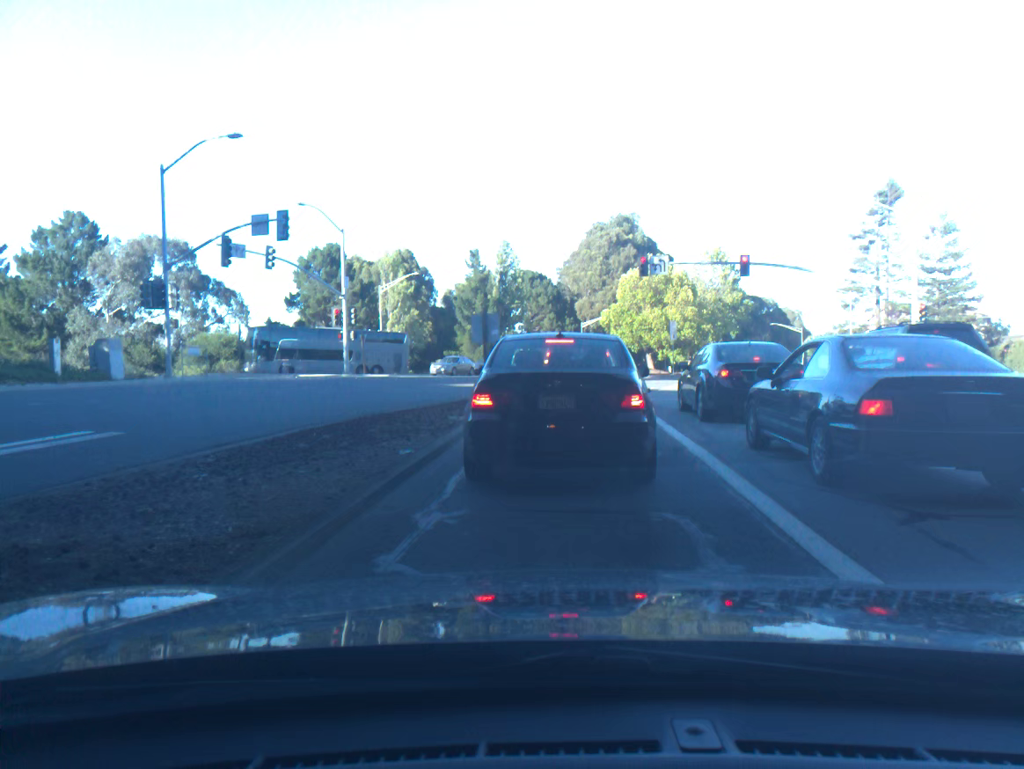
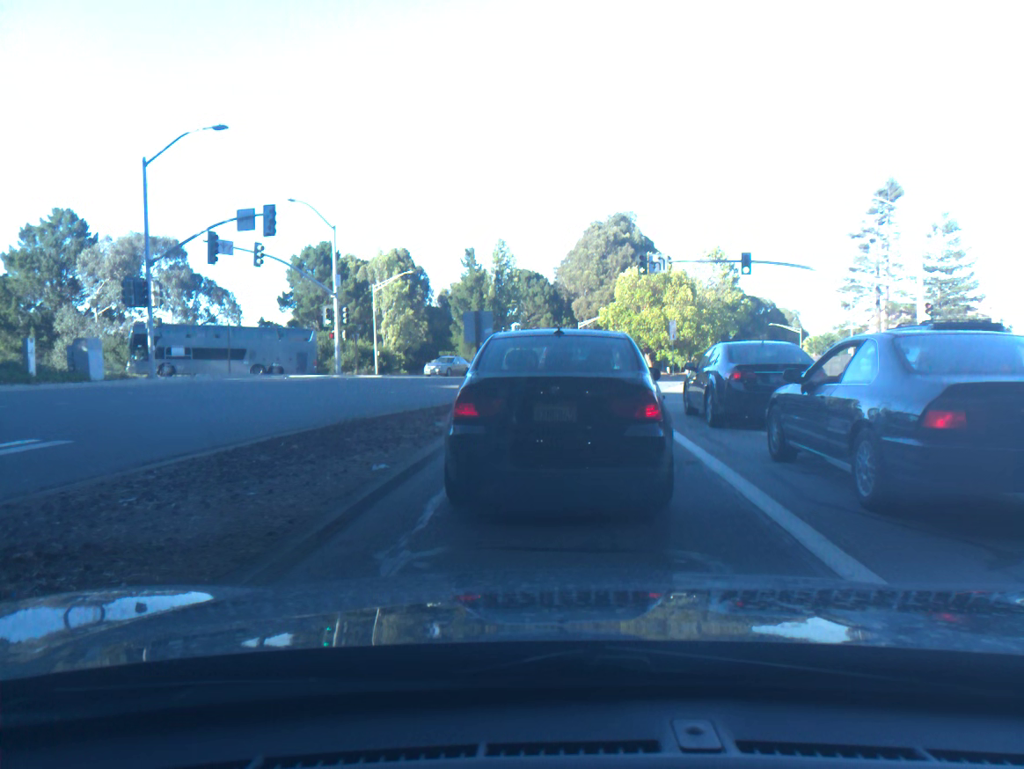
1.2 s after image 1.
(0.0, +1.0) m; 0°
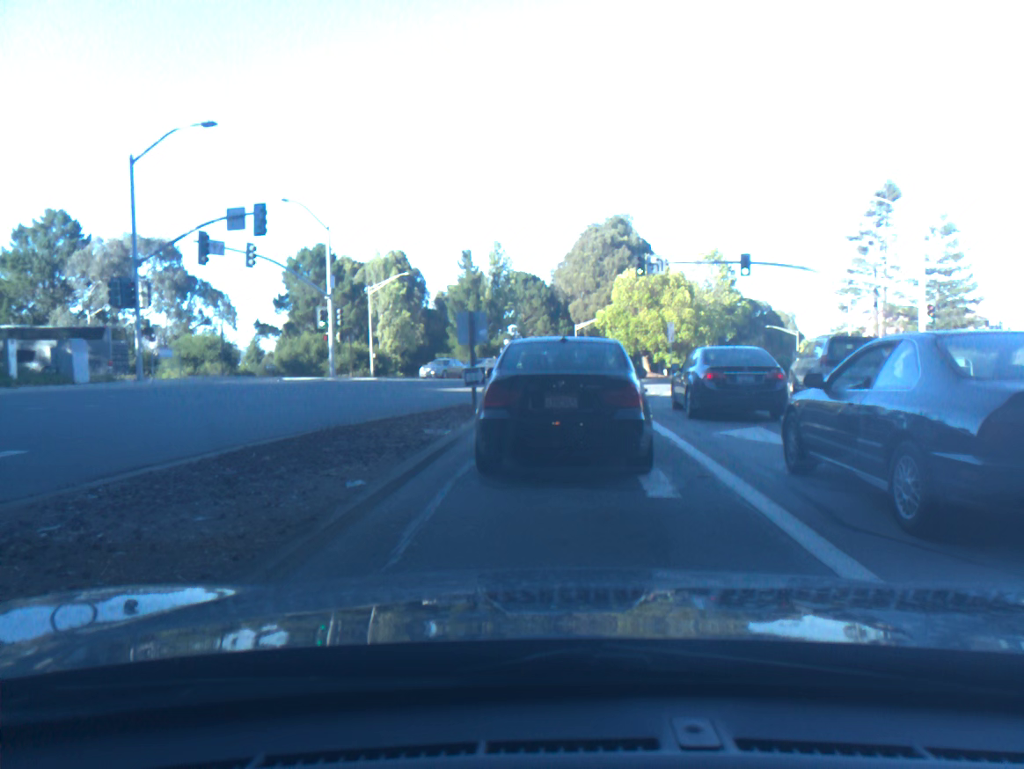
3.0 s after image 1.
(0.0, +0.4) m; 0°
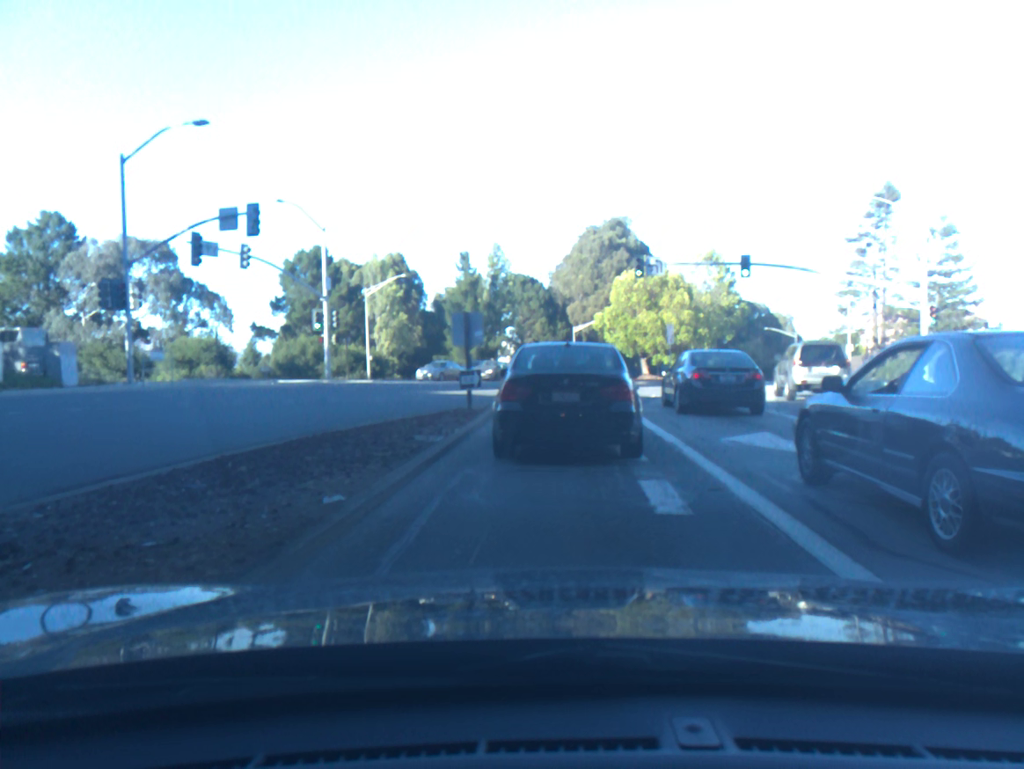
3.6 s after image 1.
(0.0, +0.4) m; 0°
